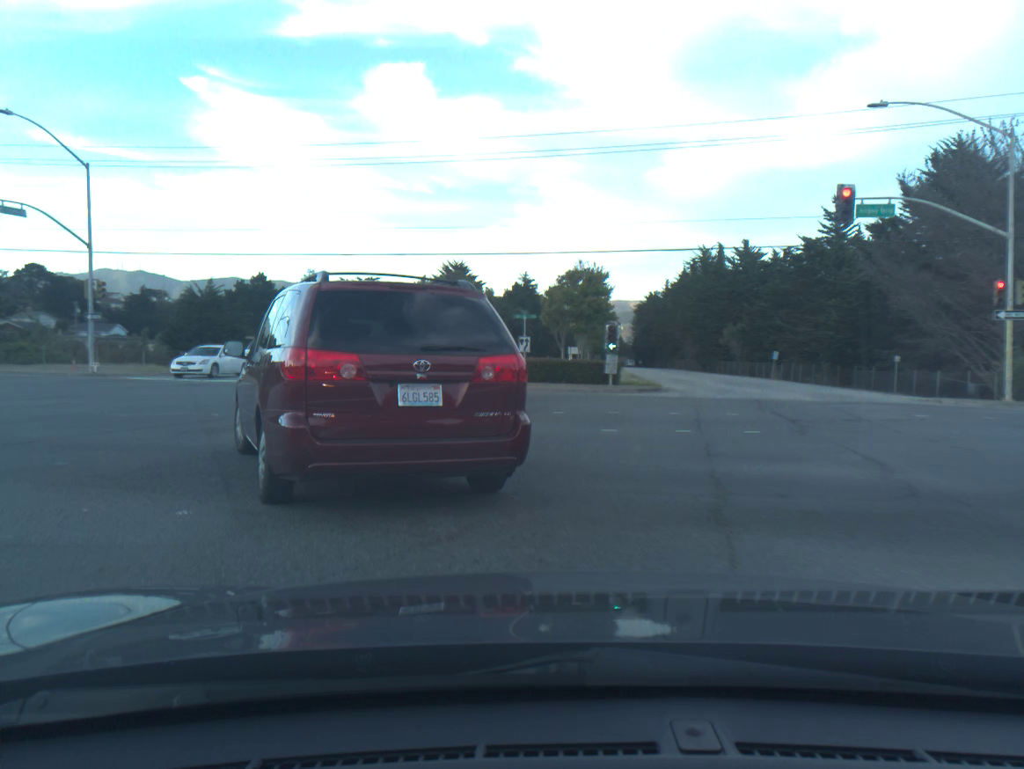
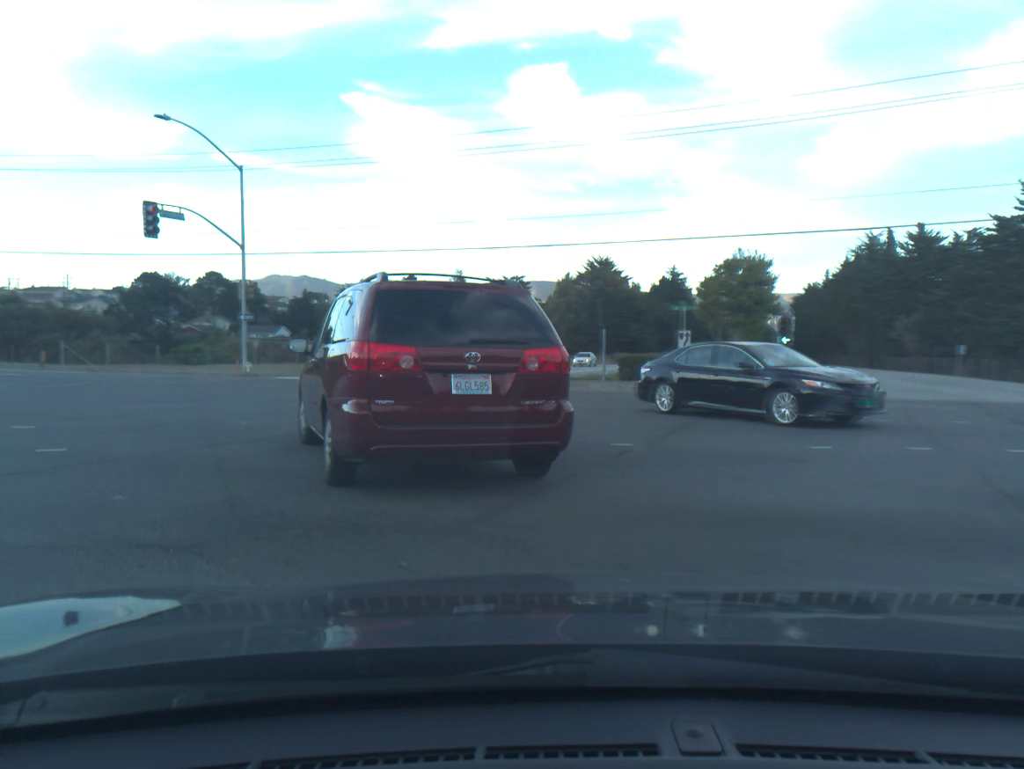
(-0.3, +2.5) m; -14°
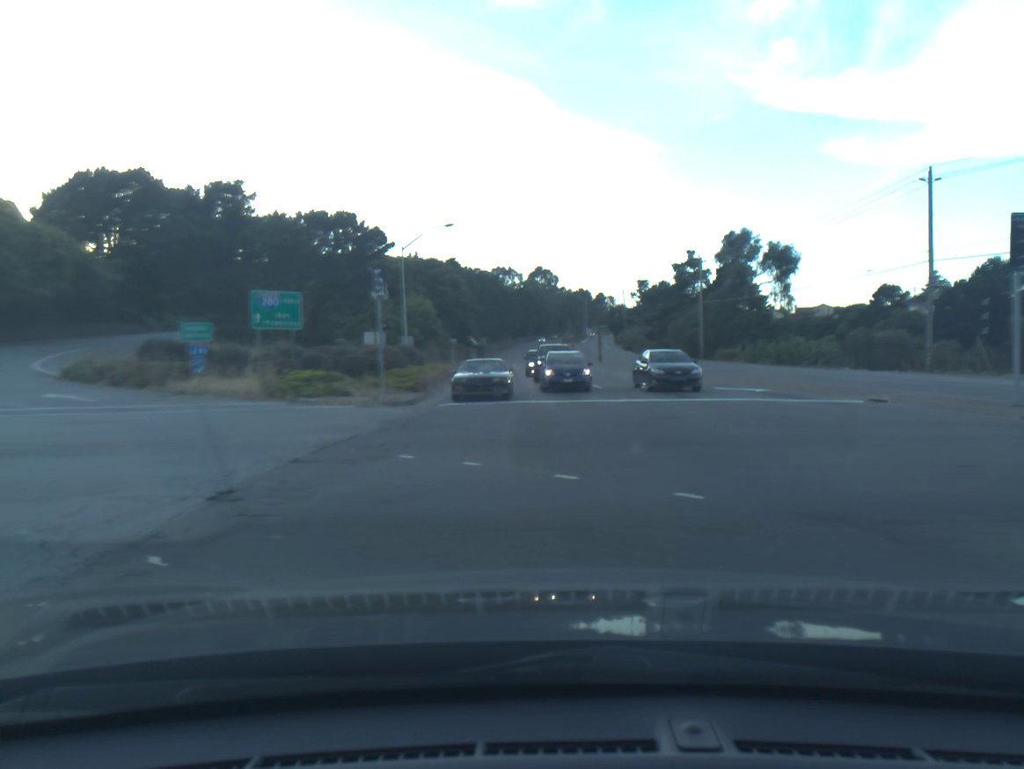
(-4.9, +6.7) m; -67°
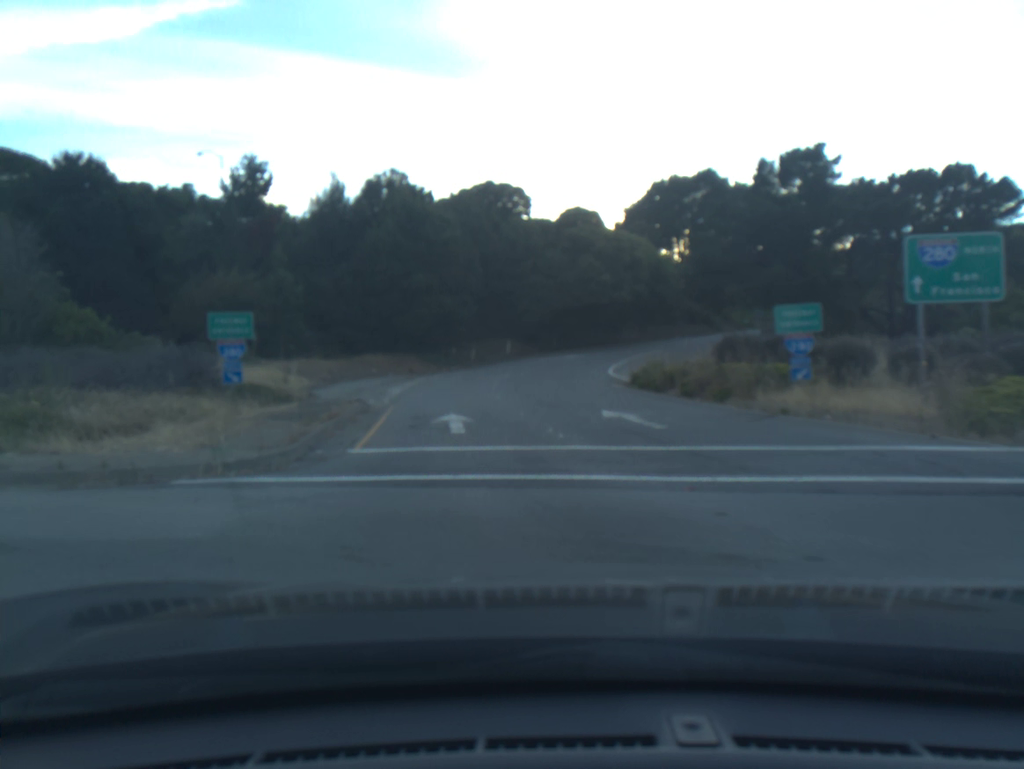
(-4.1, +11.9) m; -32°
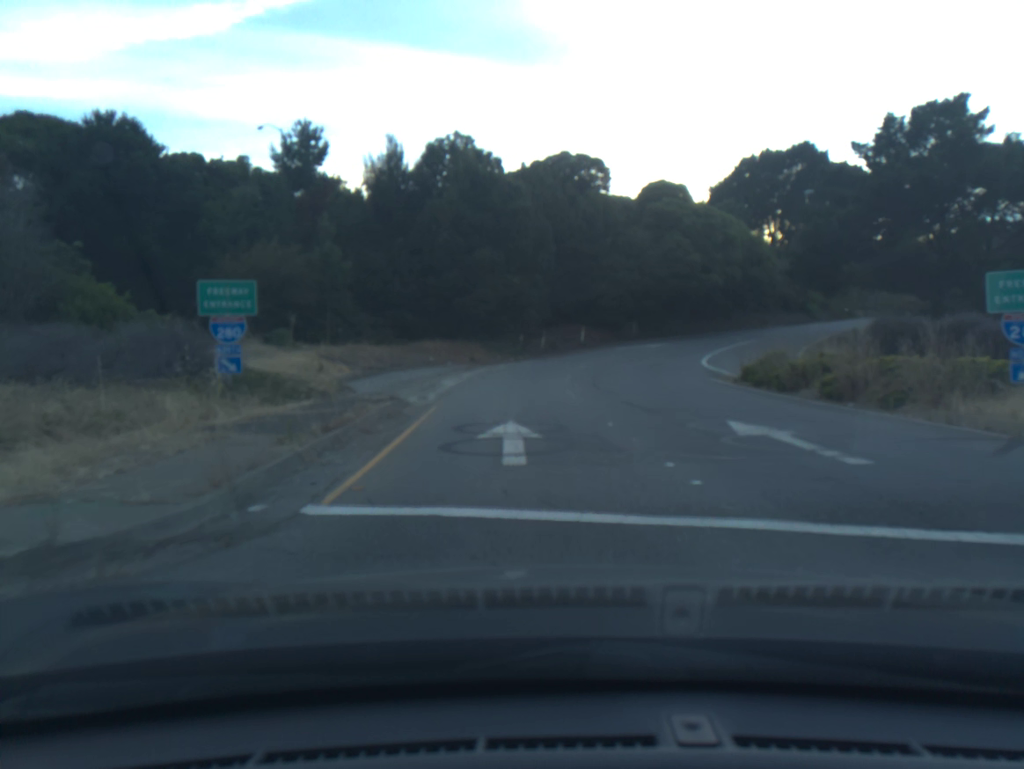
(-0.2, +5.9) m; -3°
